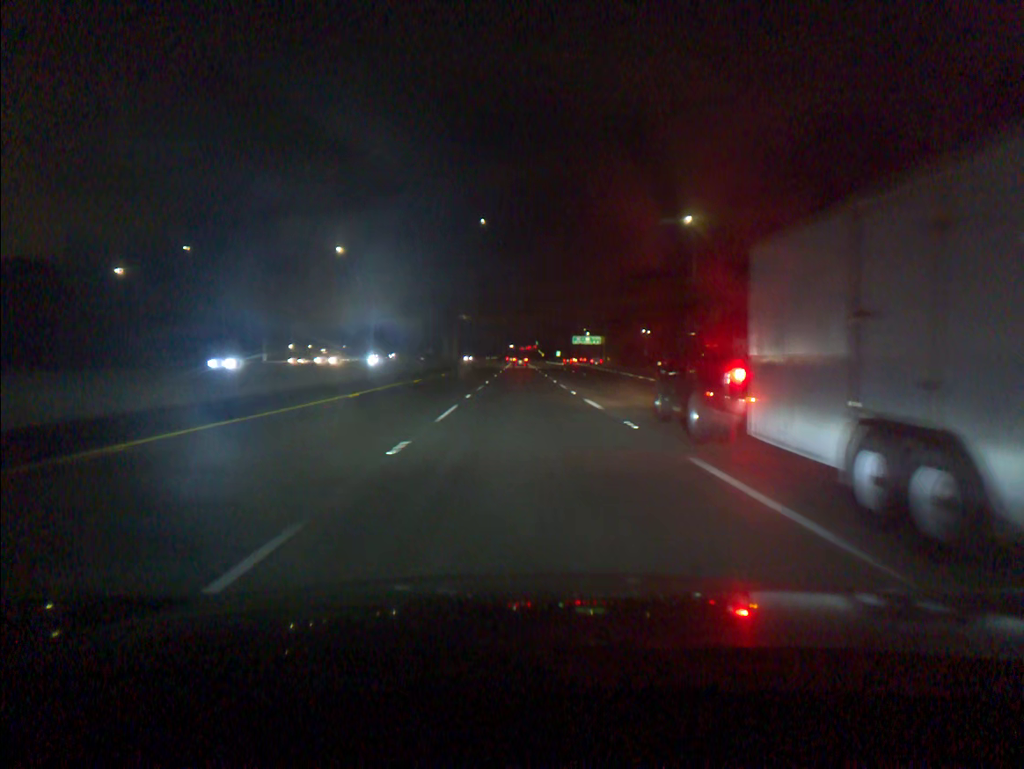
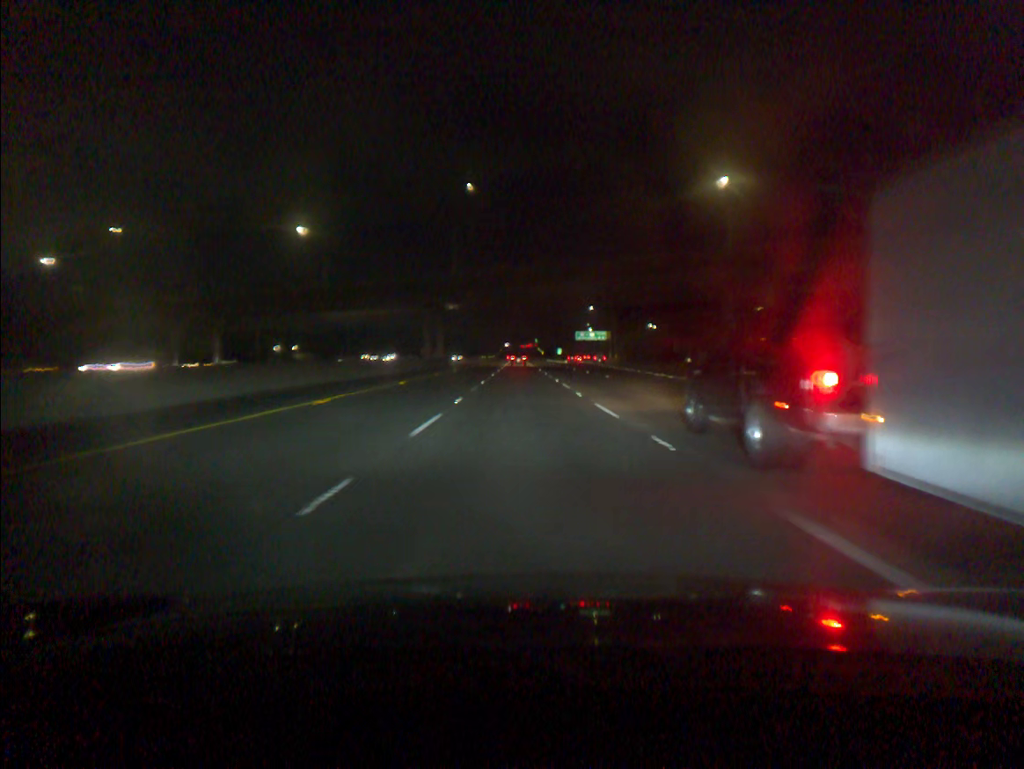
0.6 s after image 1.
(0.0, +18.4) m; 0°
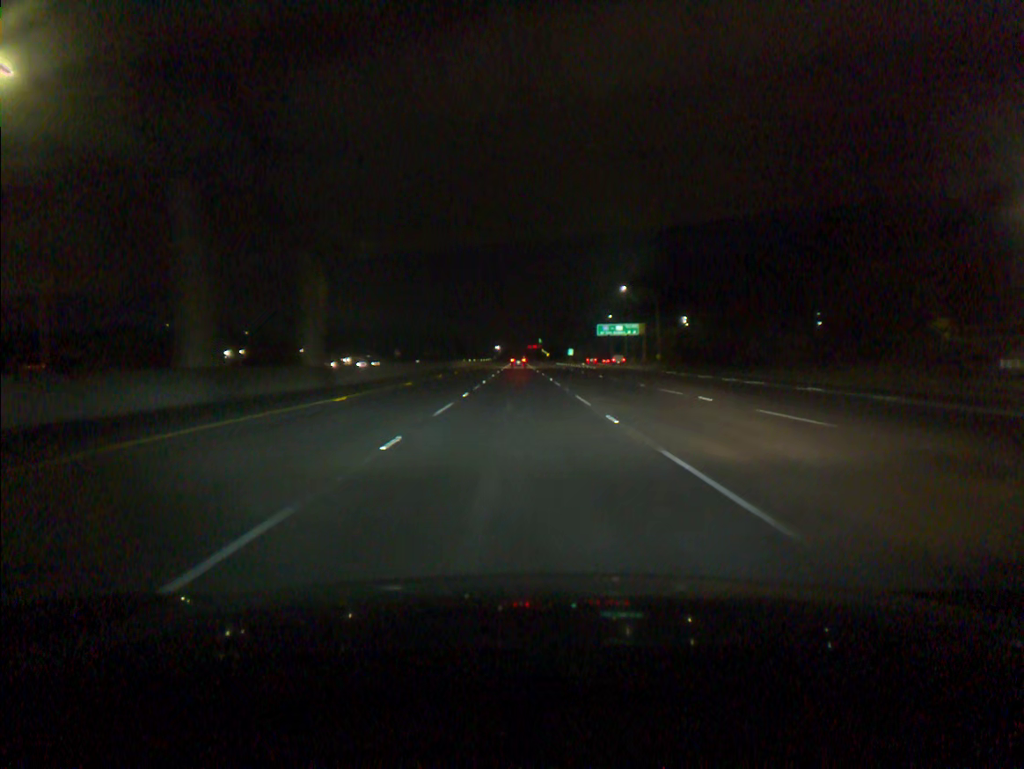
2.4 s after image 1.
(0.0, +55.2) m; 0°
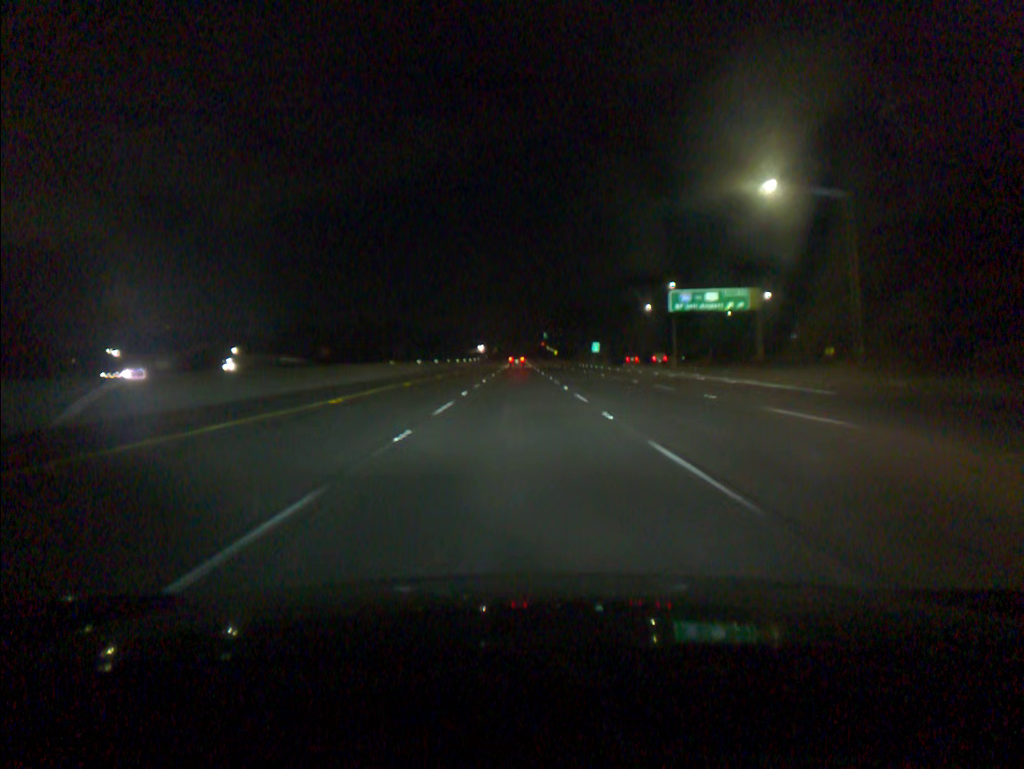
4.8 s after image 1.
(-0.1, +73.4) m; 0°
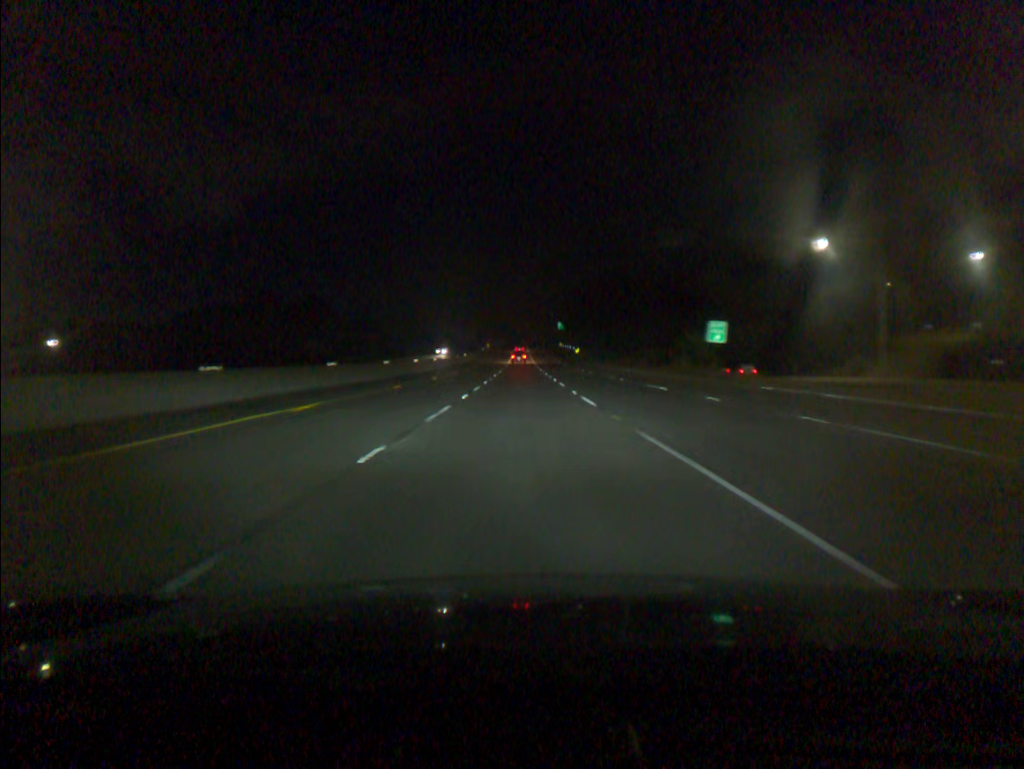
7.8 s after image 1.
(-0.1, +91.5) m; 0°
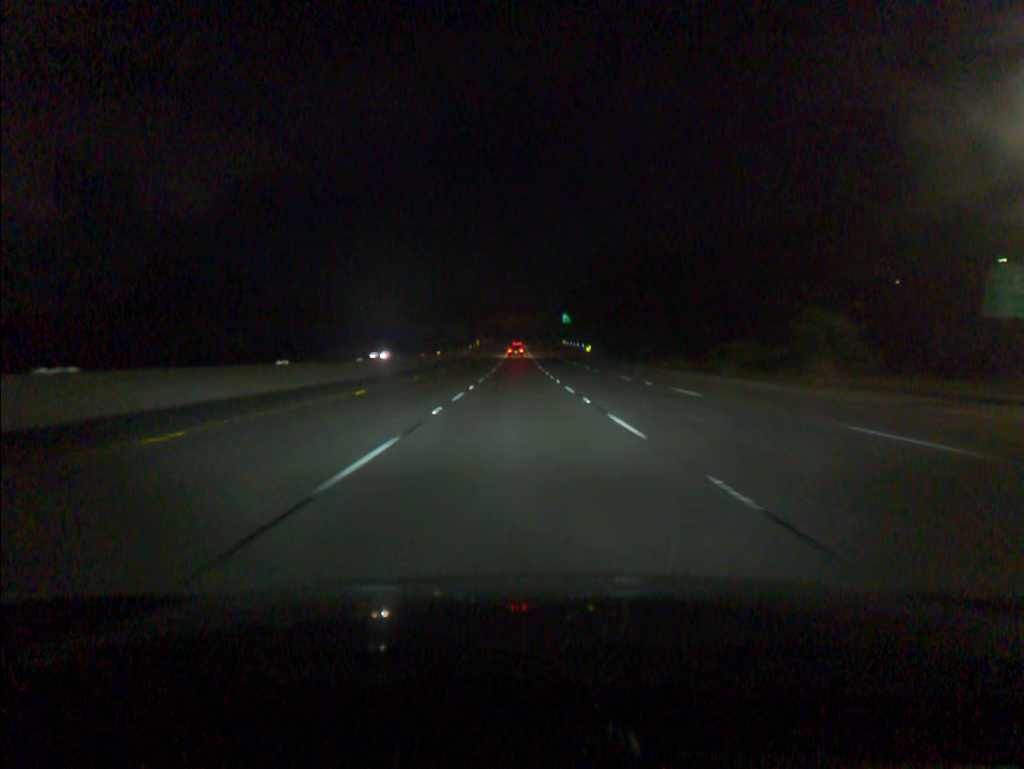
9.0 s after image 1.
(+0.1, +36.5) m; 0°
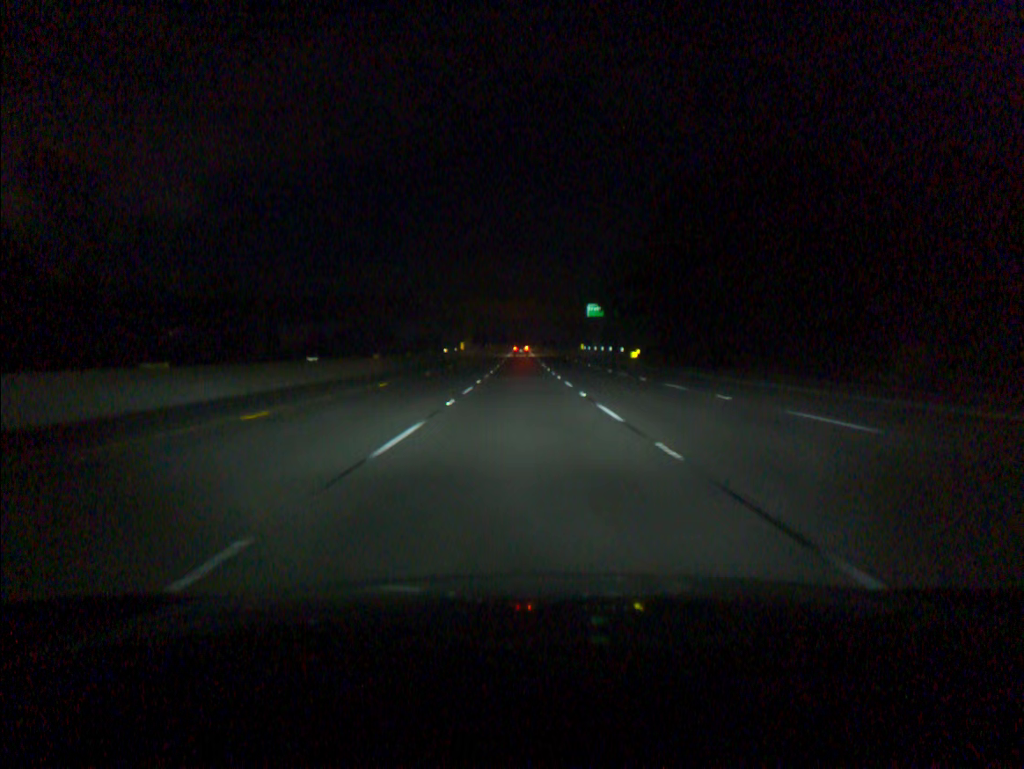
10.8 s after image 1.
(-0.1, +54.5) m; 0°
